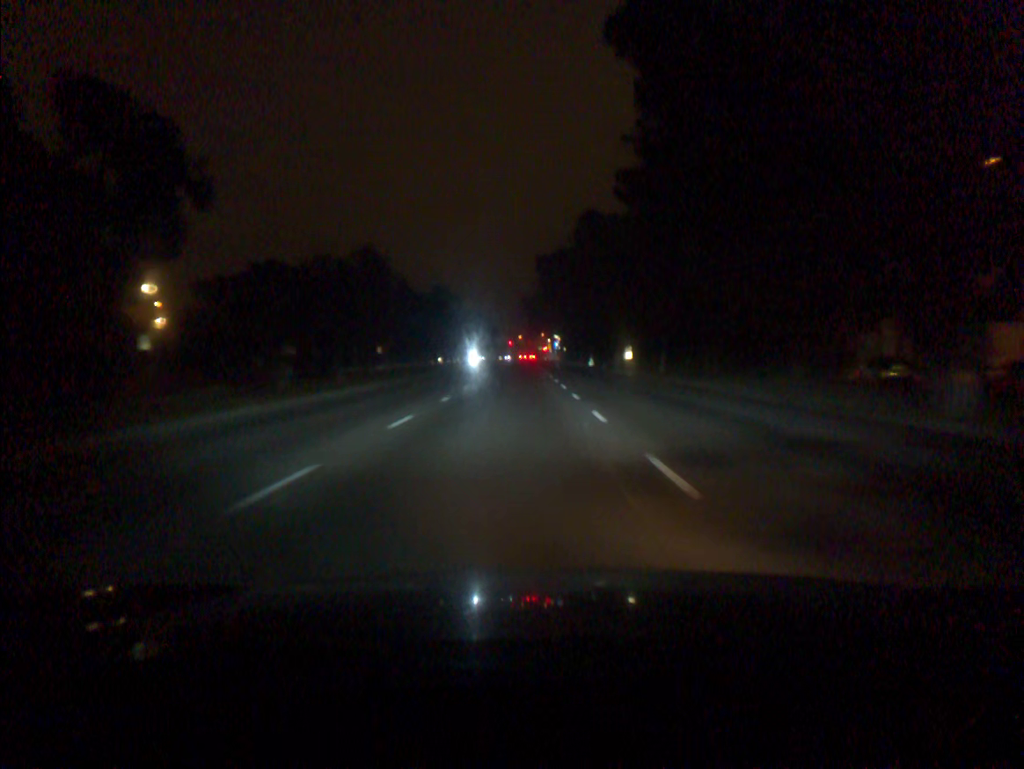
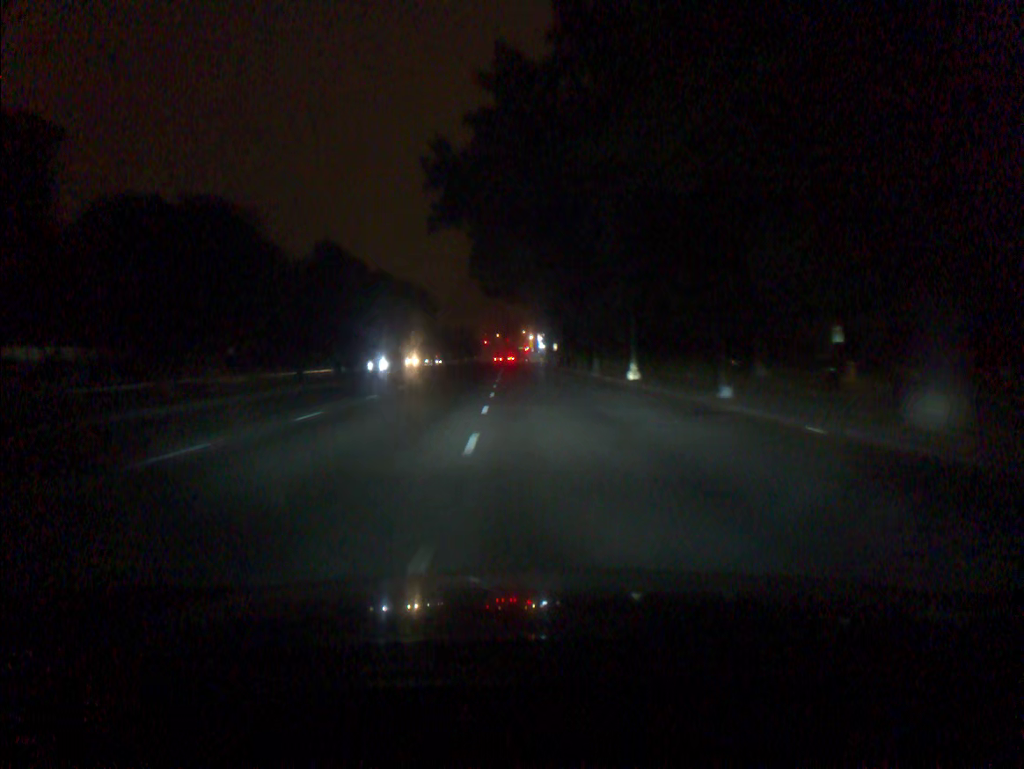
(+1.0, +55.6) m; +1°
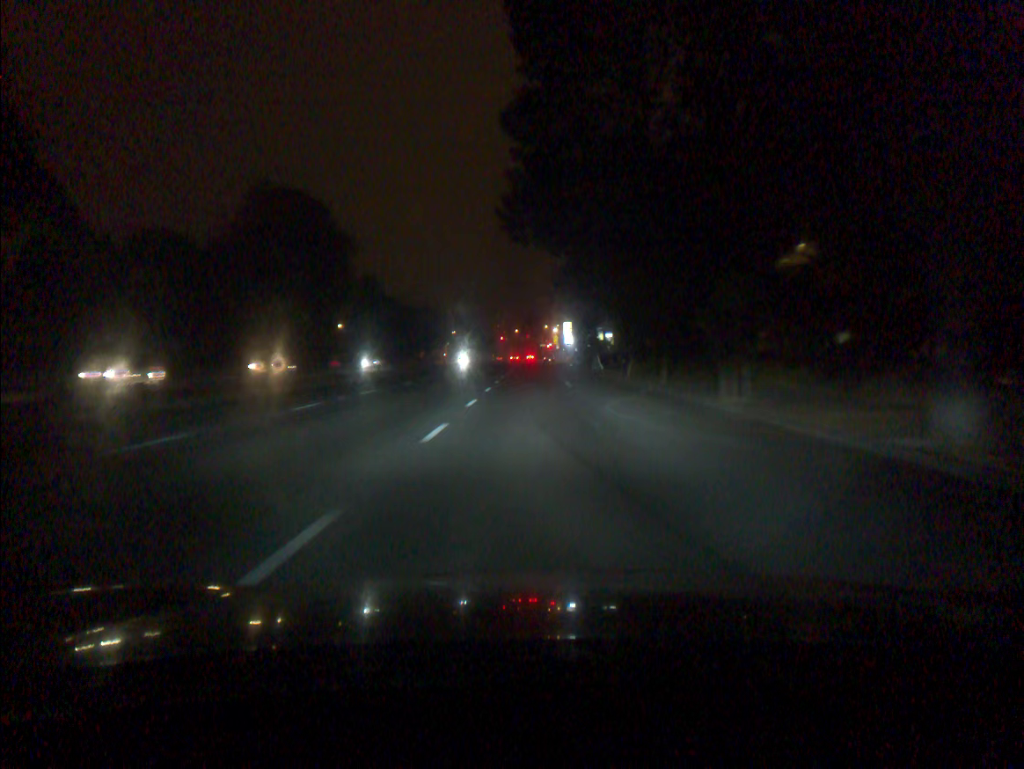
(-0.7, +42.3) m; -2°
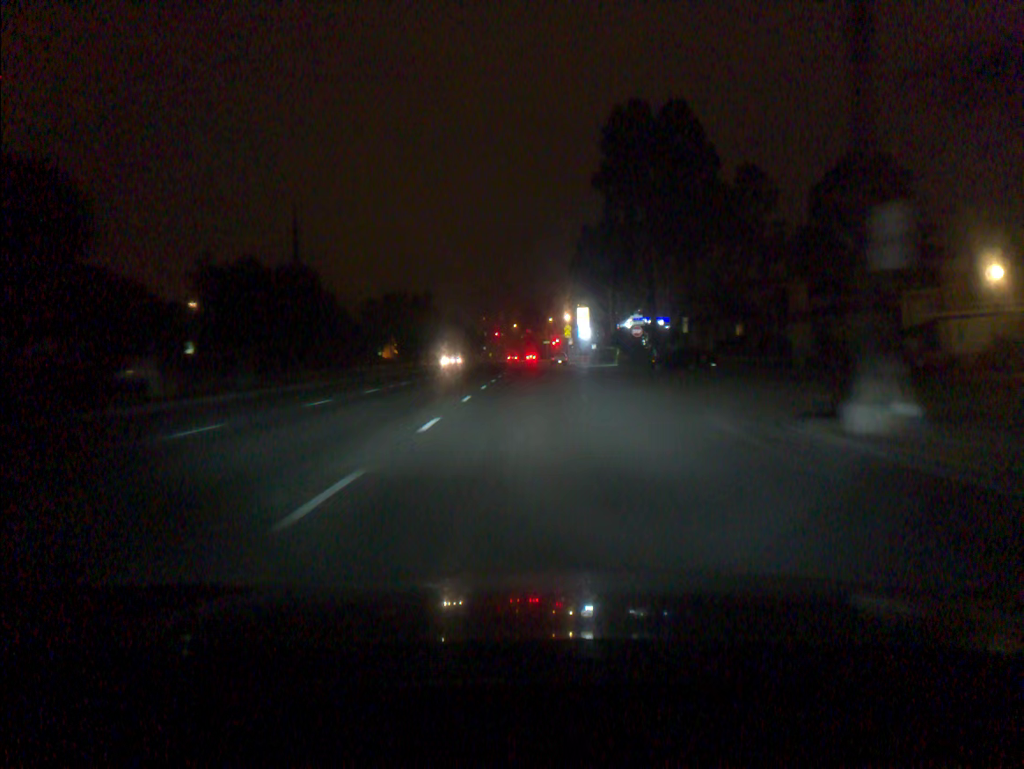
(-0.1, +48.7) m; 0°
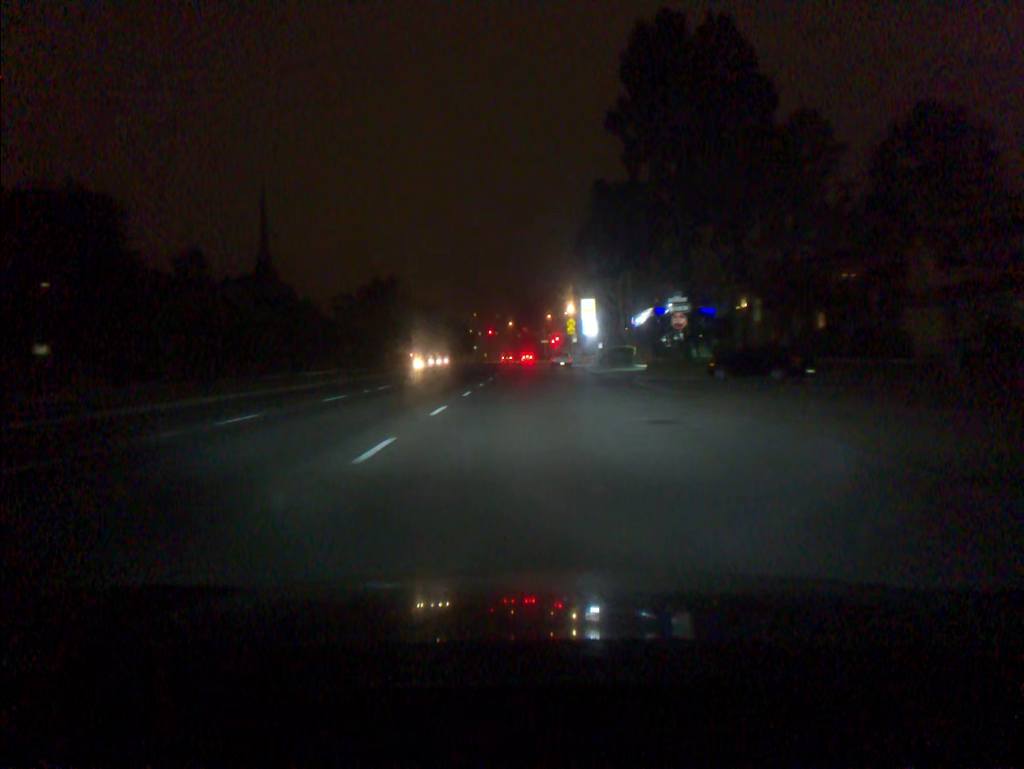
(0.0, +18.3) m; 0°
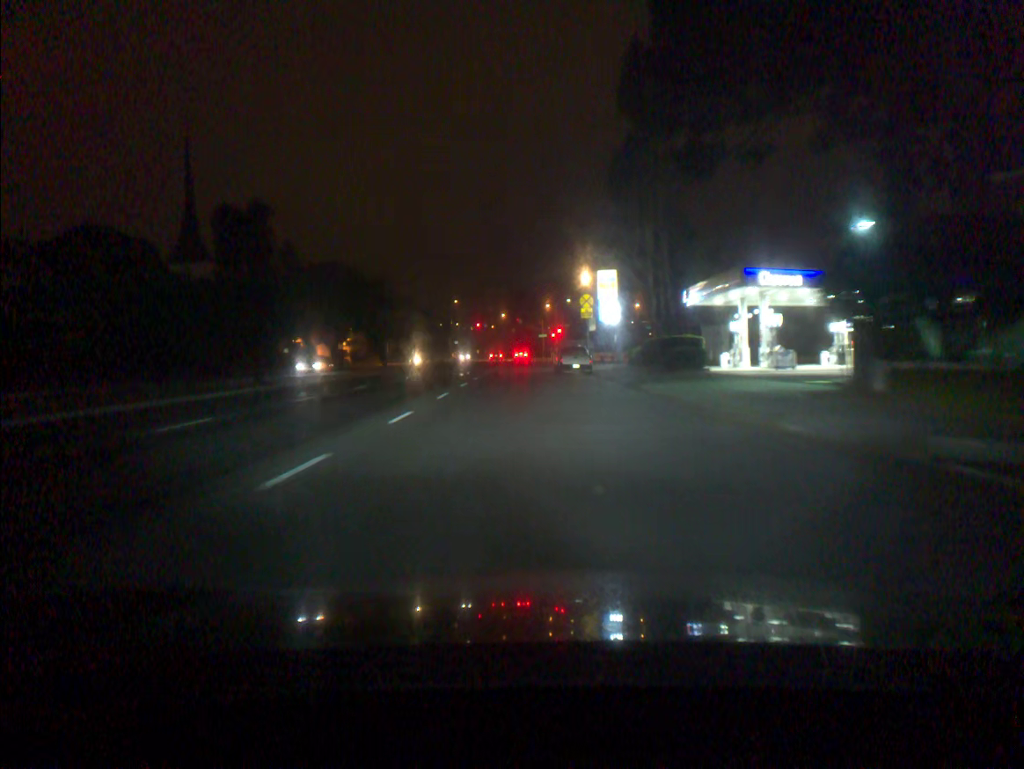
(0.0, +31.0) m; 0°
